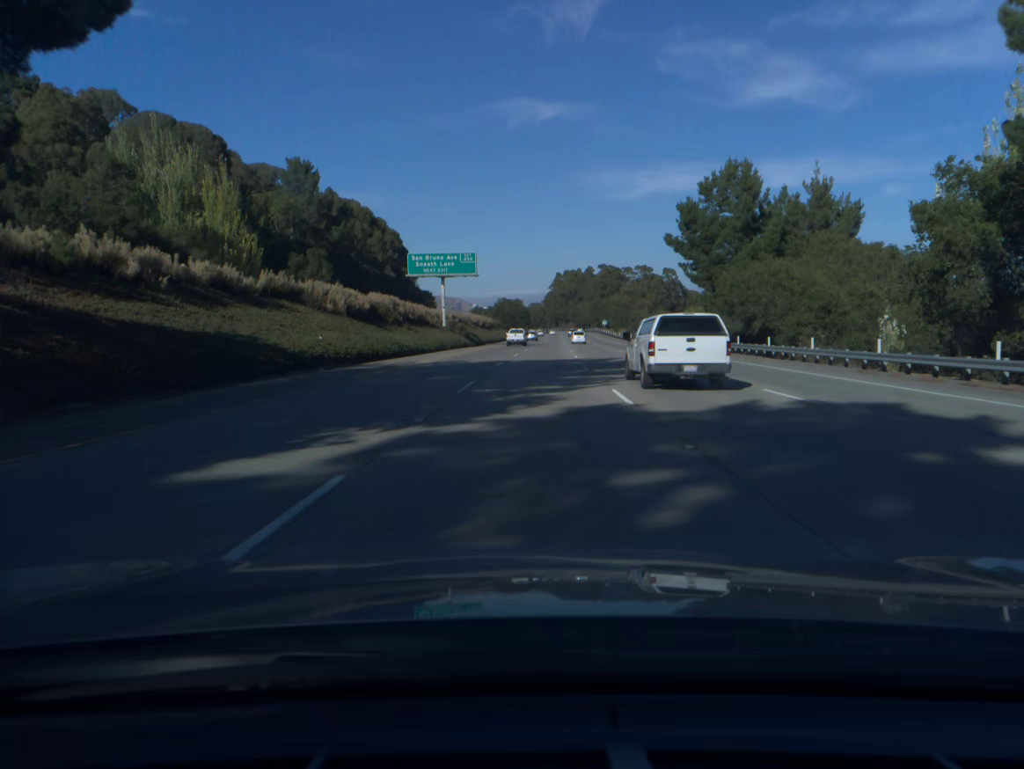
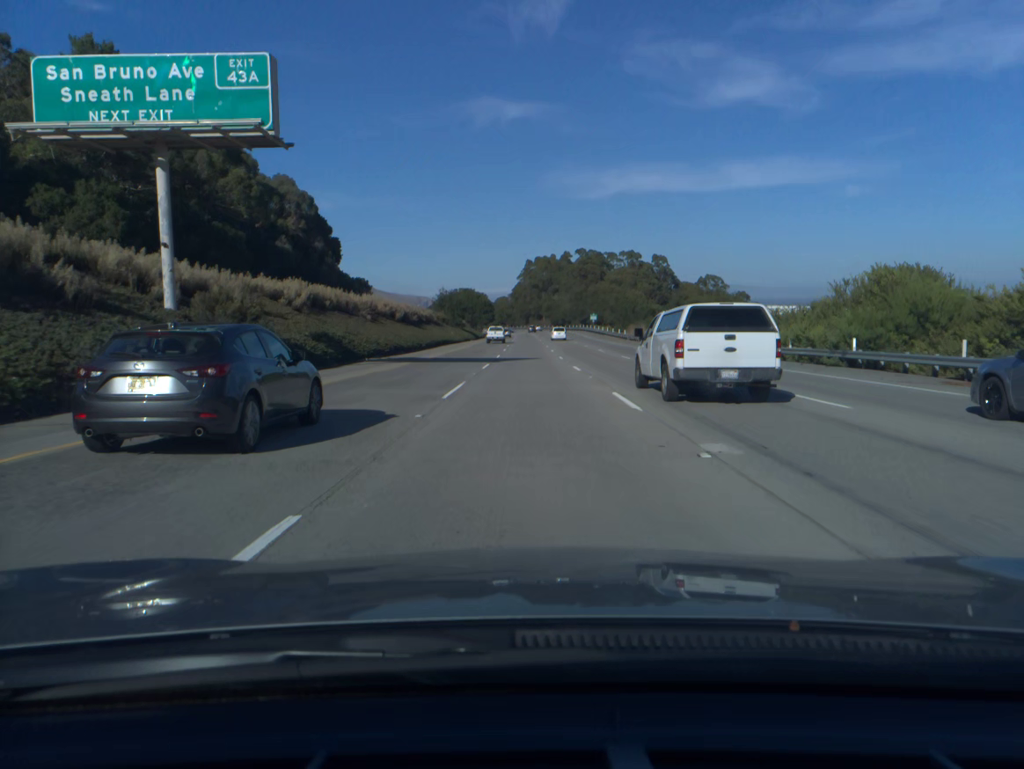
(+1.4, +60.0) m; +2°
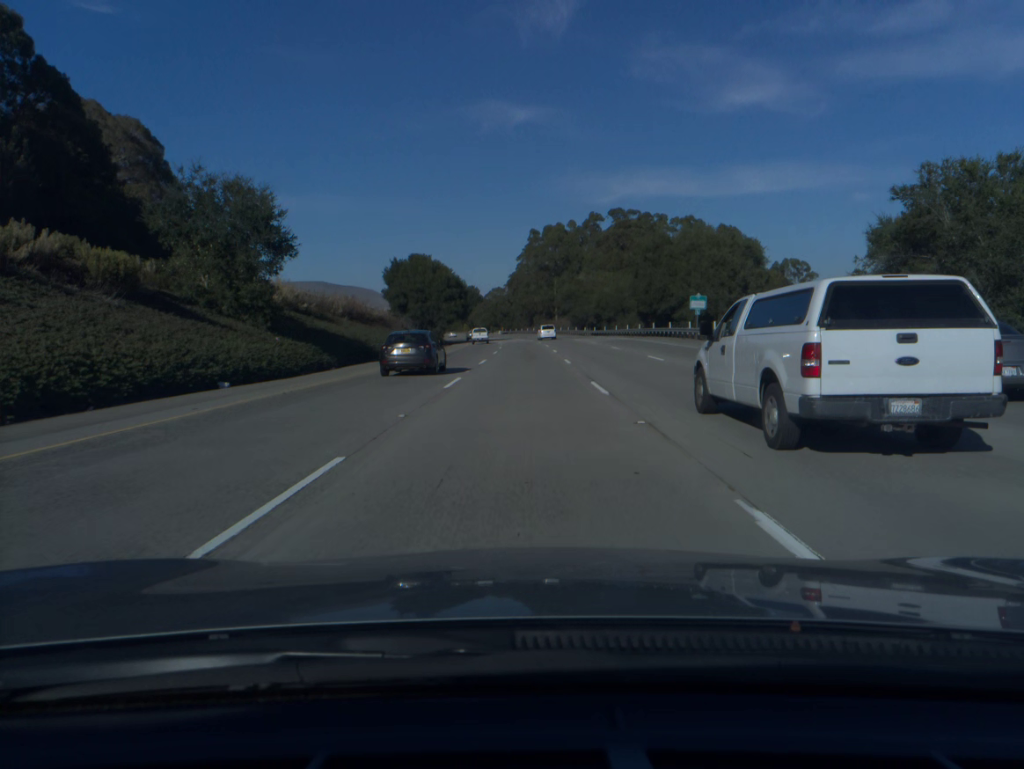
(+0.1, +99.4) m; 0°
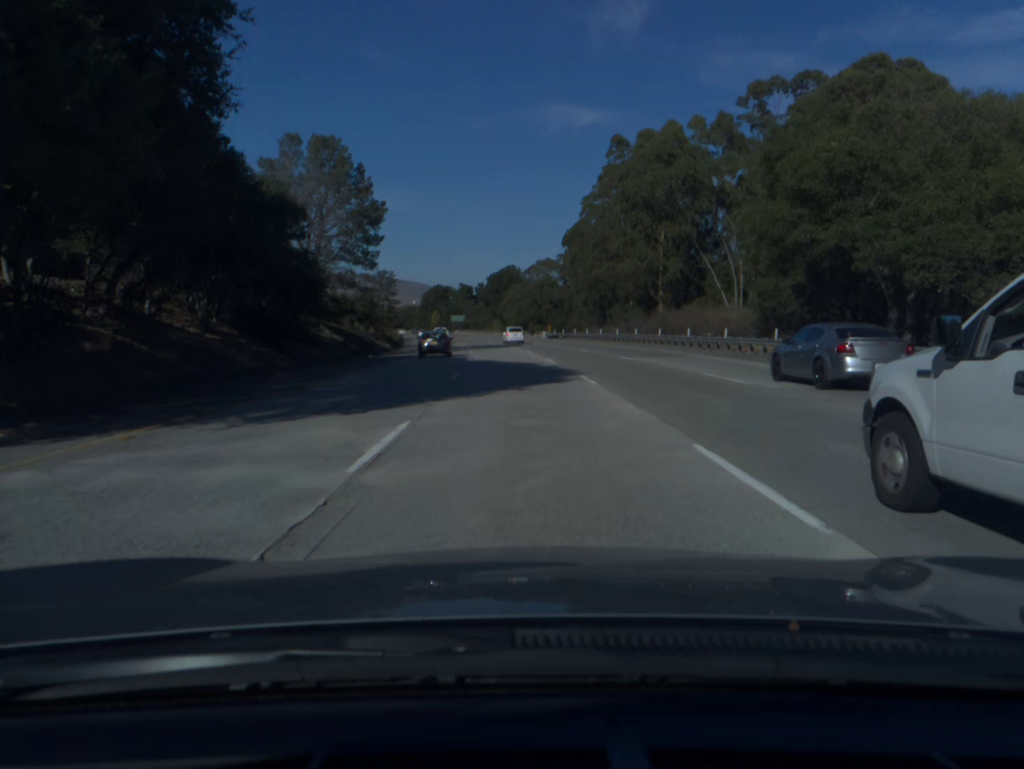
(-1.8, +98.9) m; -3°
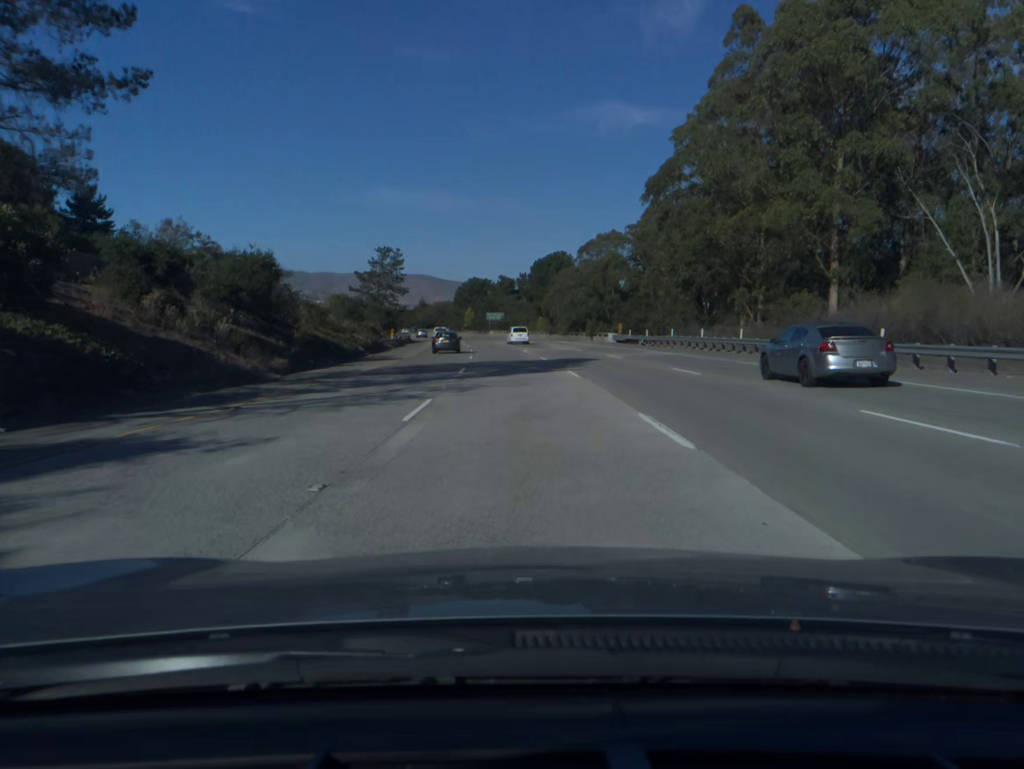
(-1.2, +39.8) m; -4°
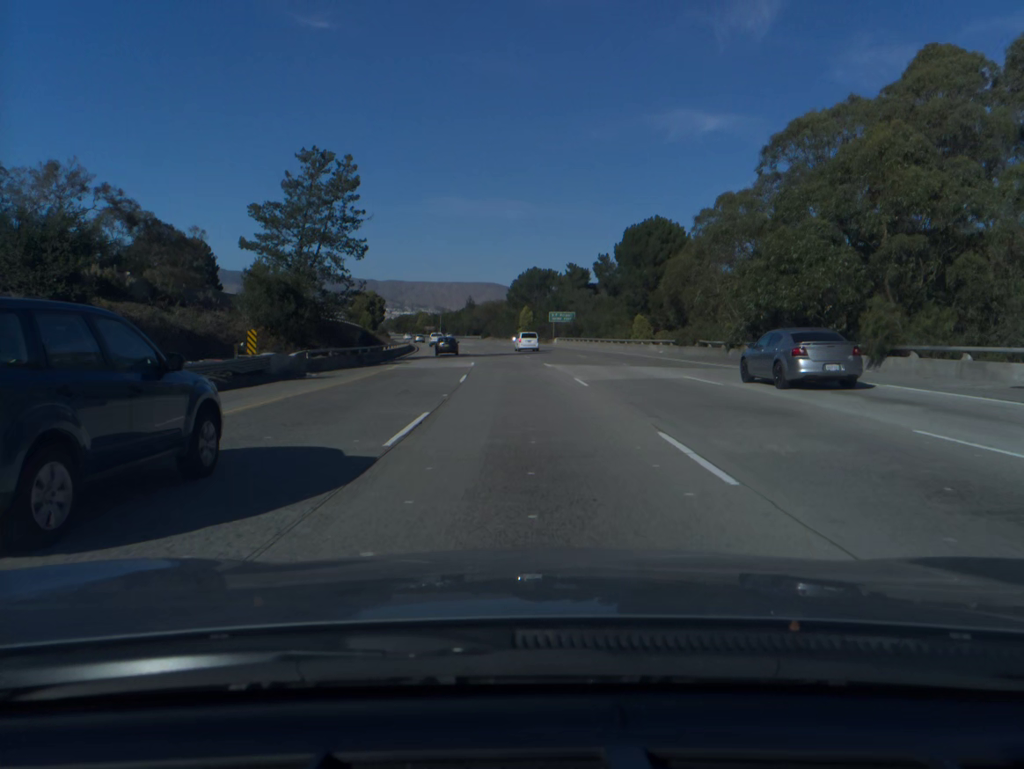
(-2.5, +59.9) m; -5°
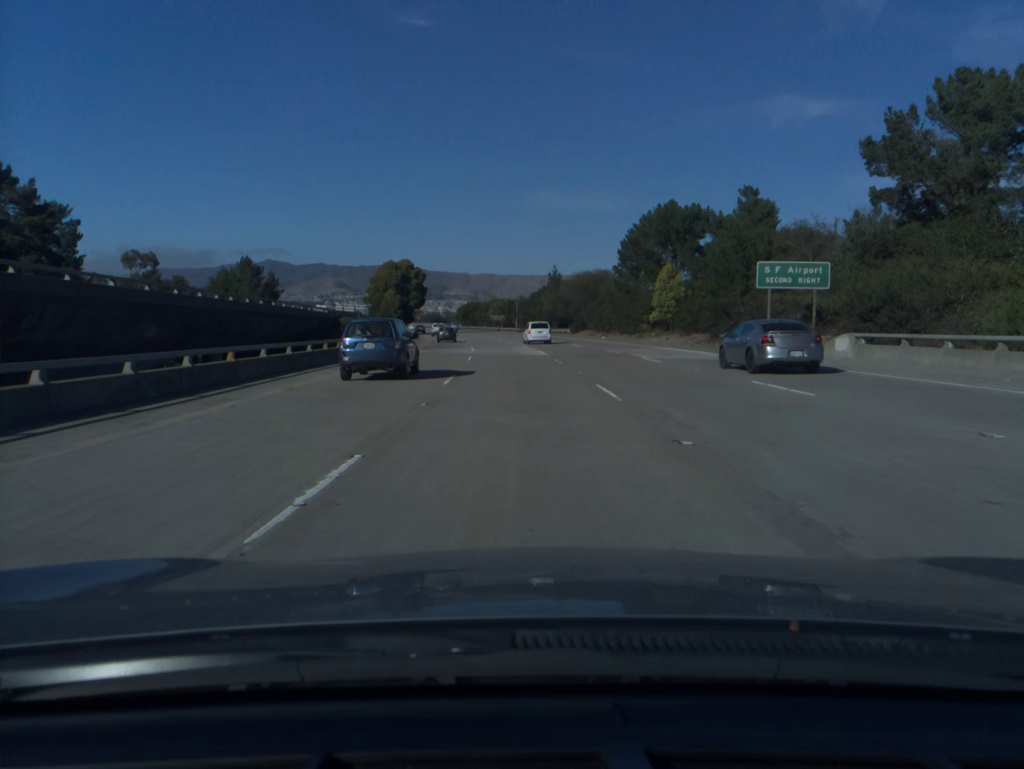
(-4.3, +79.7) m; -6°
